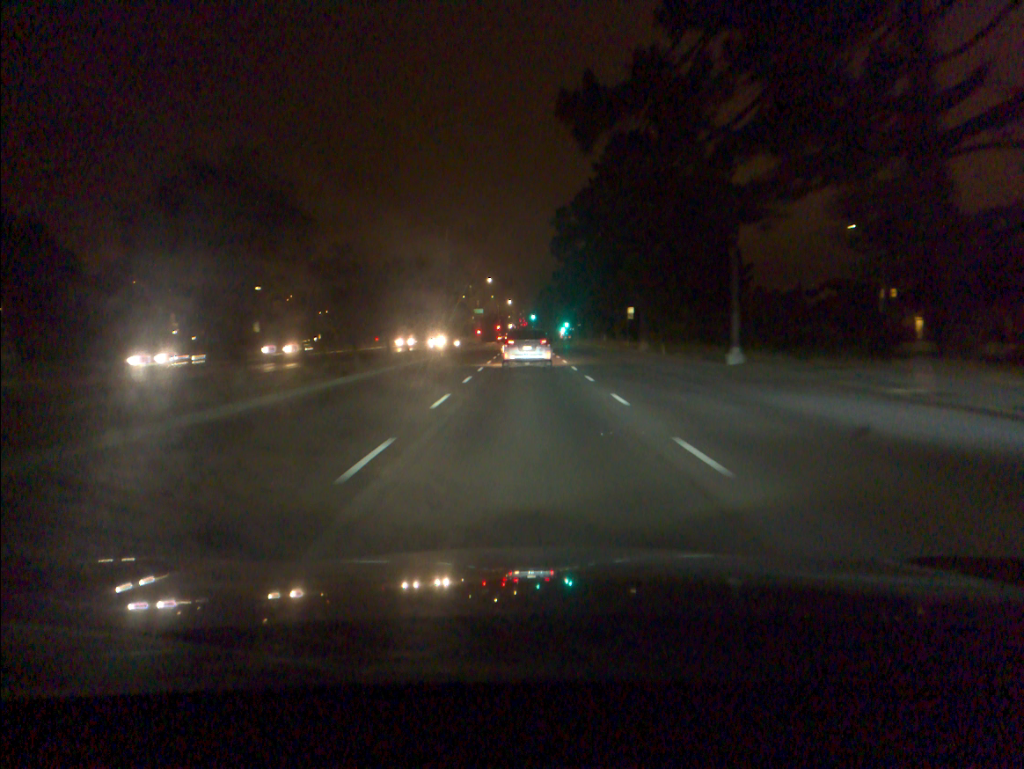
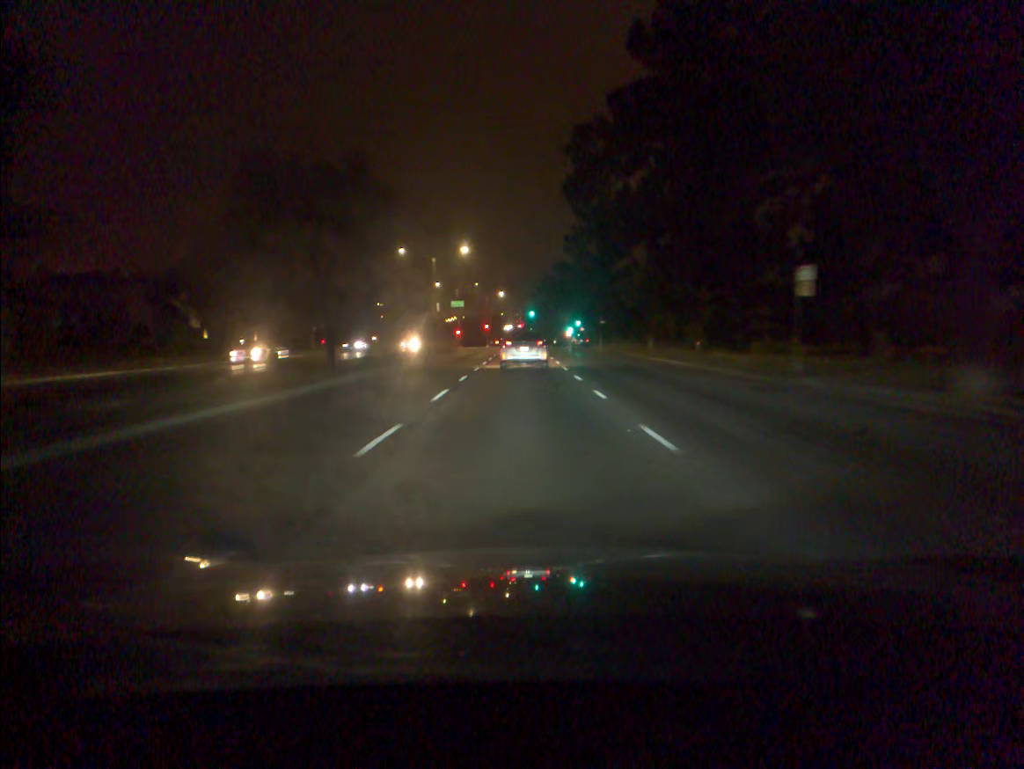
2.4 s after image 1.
(+0.2, +41.9) m; 0°
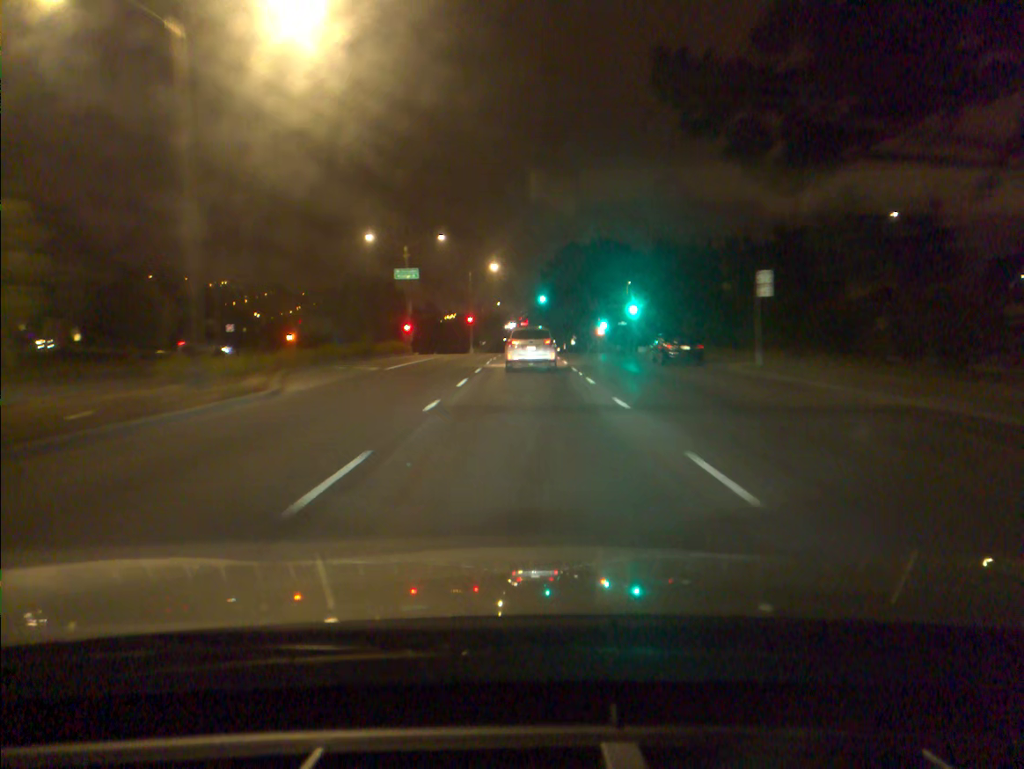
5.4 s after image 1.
(-0.3, +53.7) m; 0°
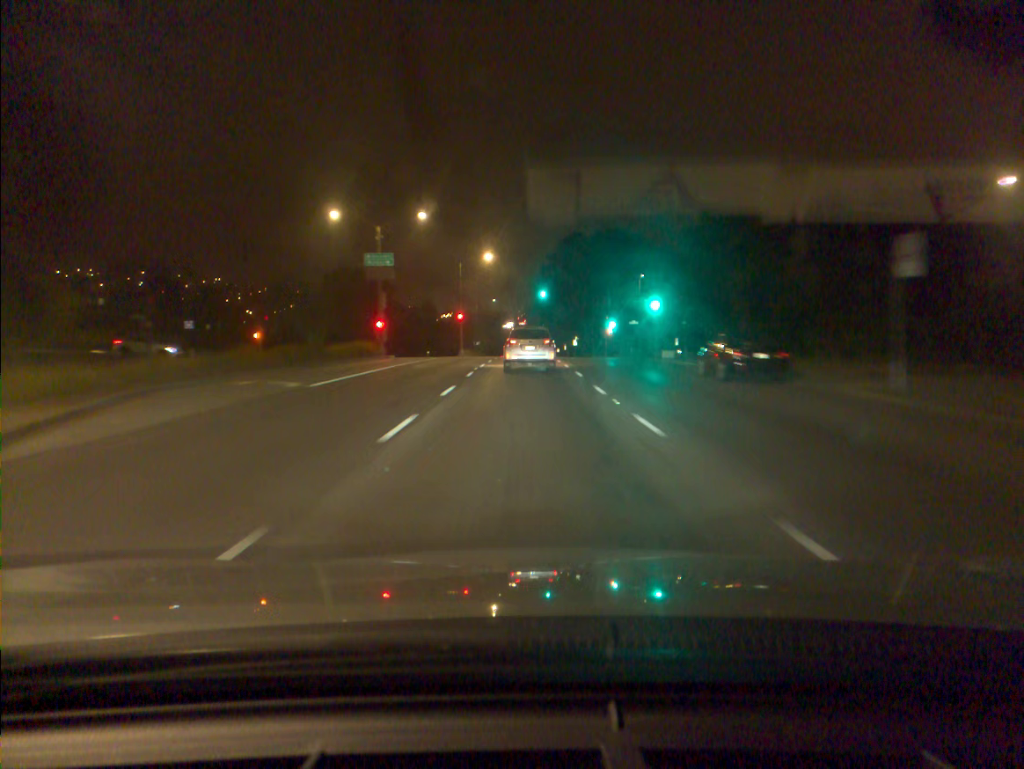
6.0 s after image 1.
(0.0, +10.7) m; 0°
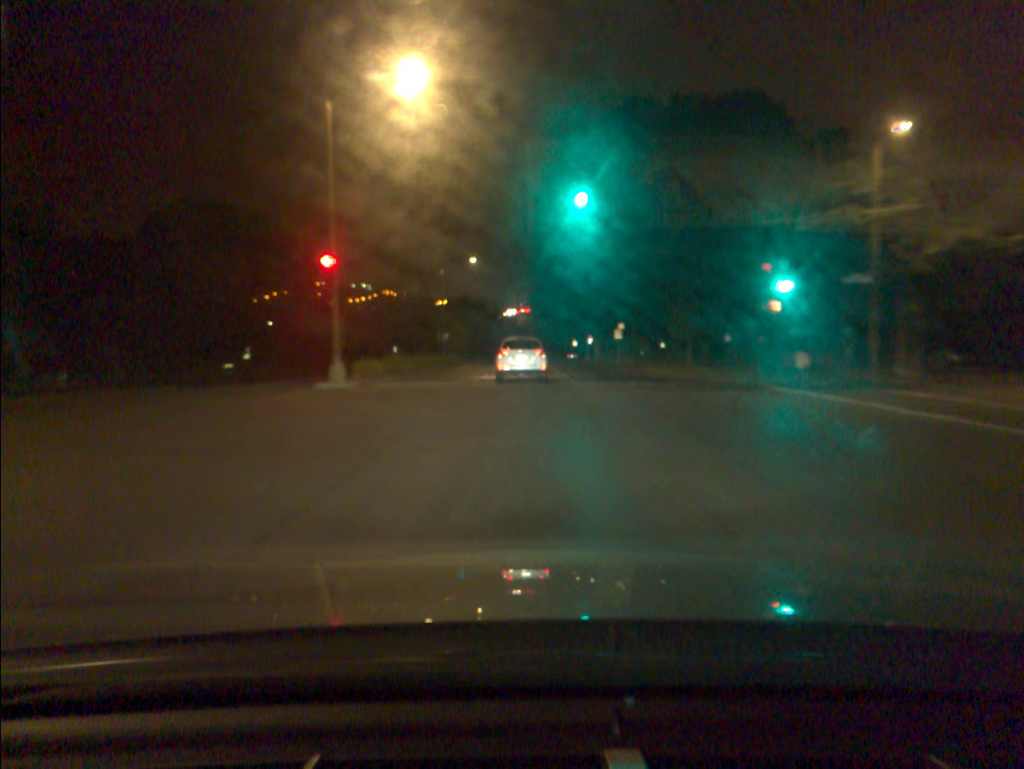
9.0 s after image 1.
(+0.2, +52.4) m; 0°
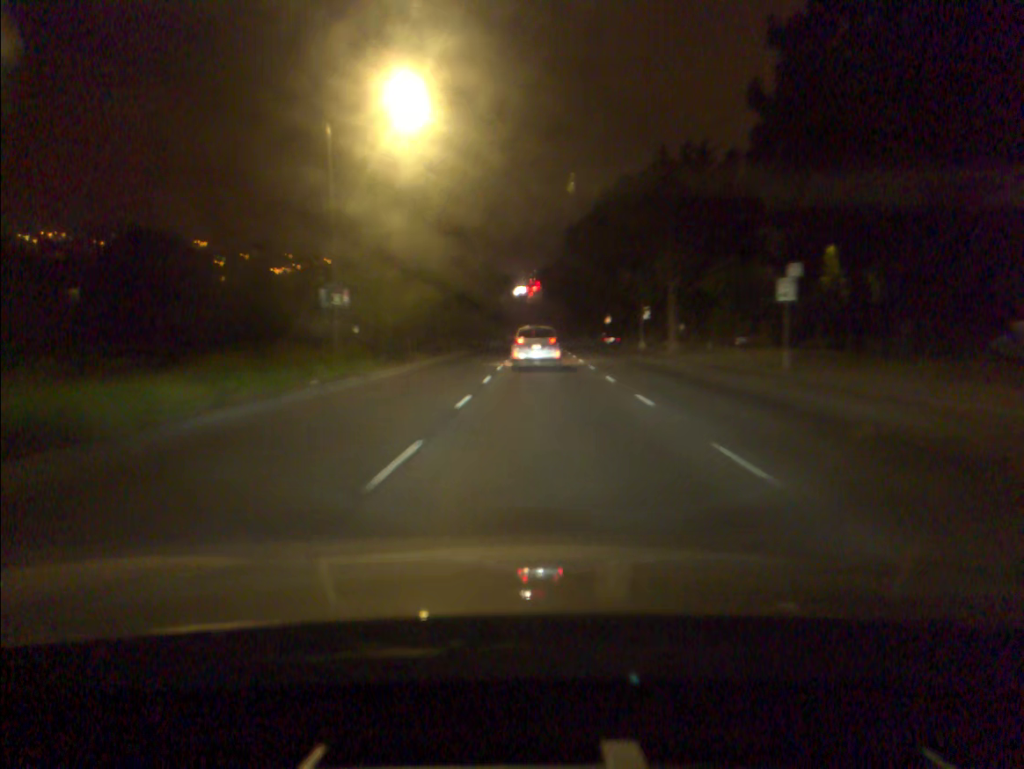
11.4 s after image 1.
(-0.3, +43.7) m; -1°
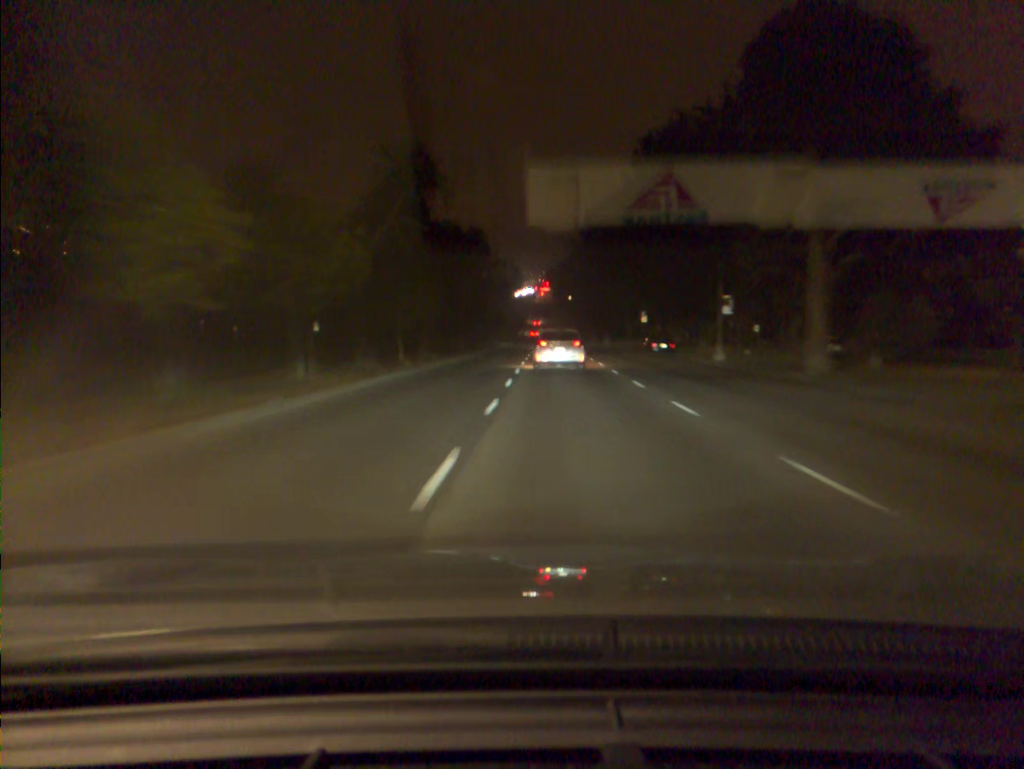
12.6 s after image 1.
(-0.1, +23.2) m; 0°
